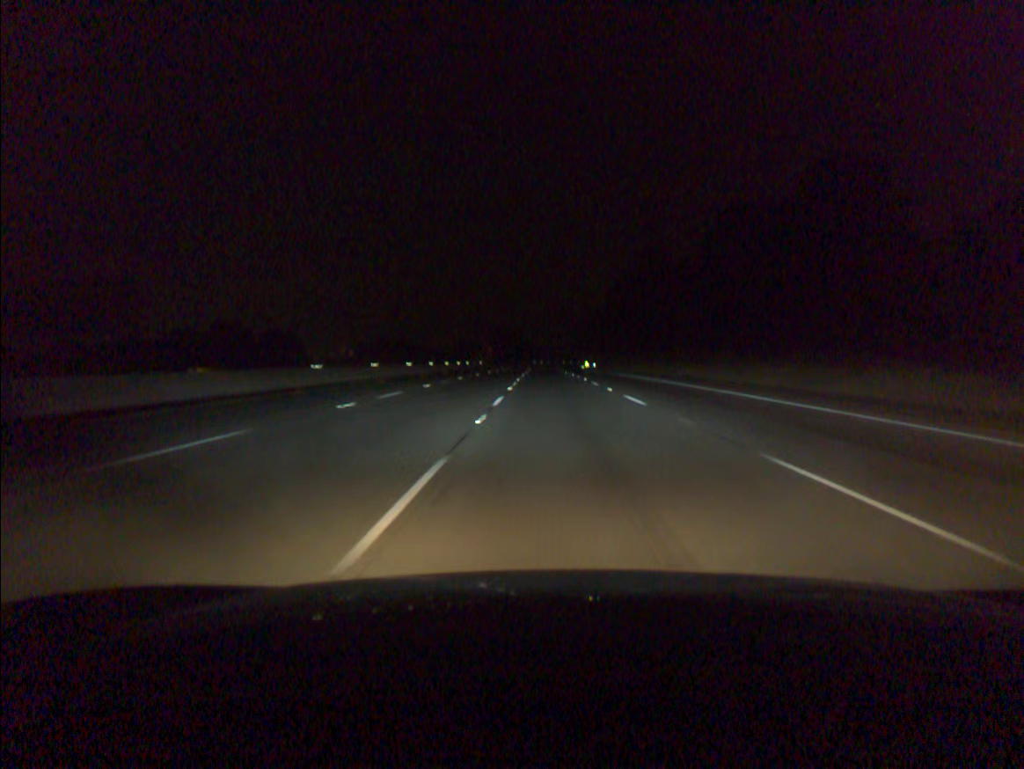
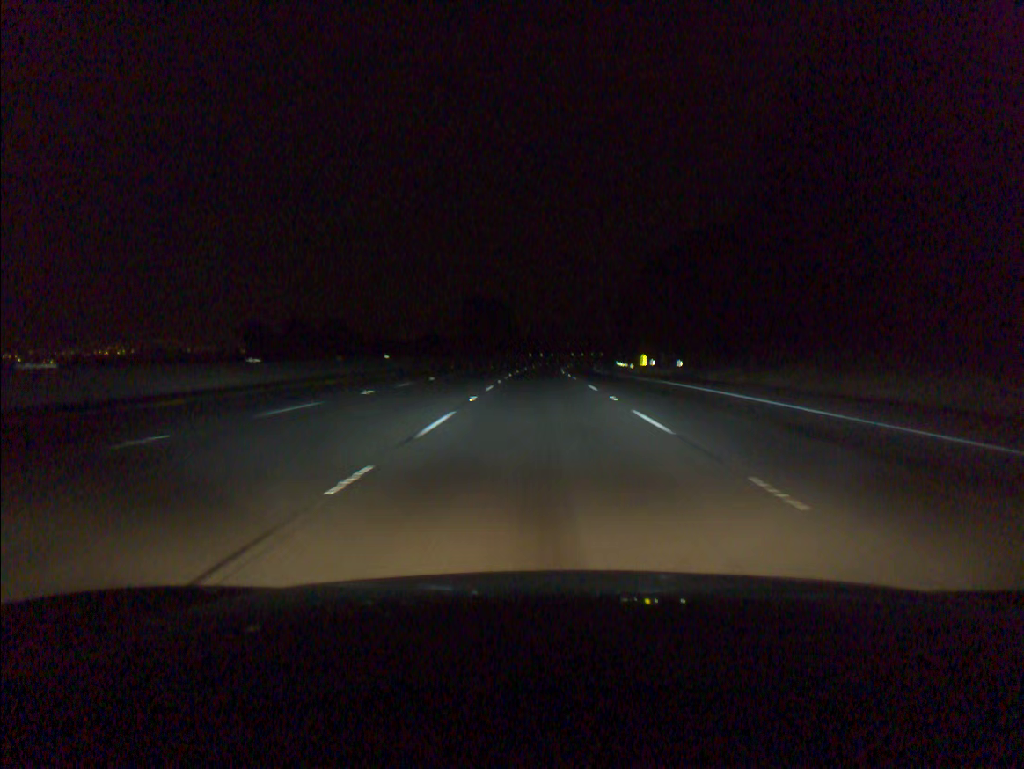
(+0.2, +95.2) m; 0°
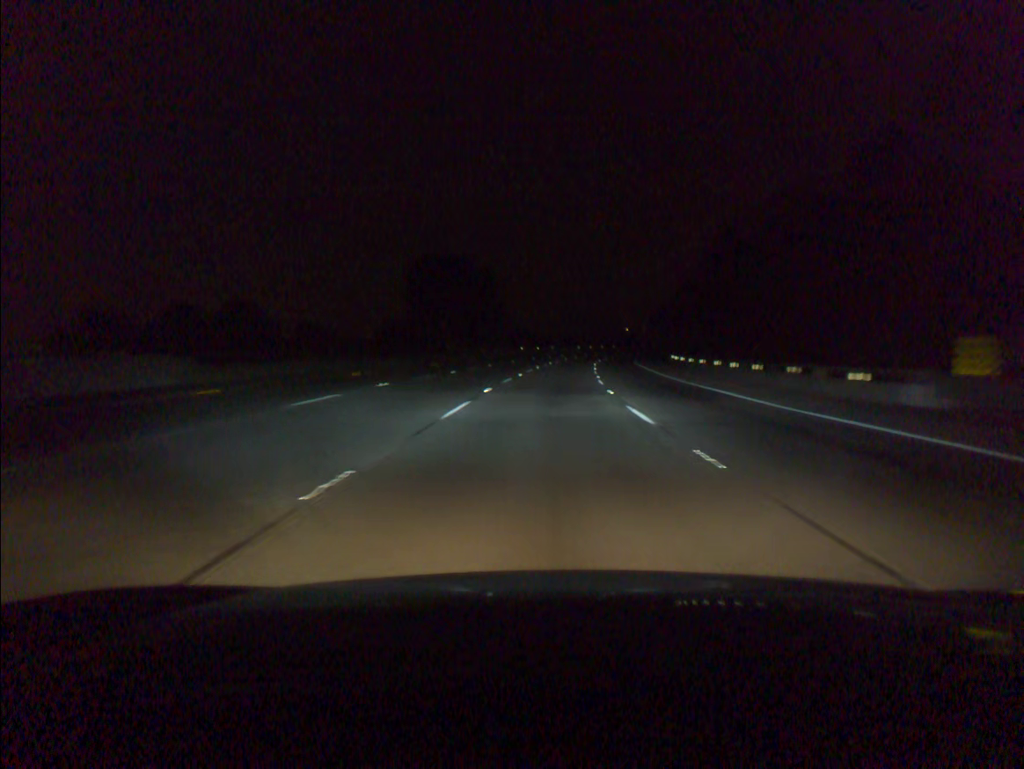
(-0.1, +56.9) m; 0°
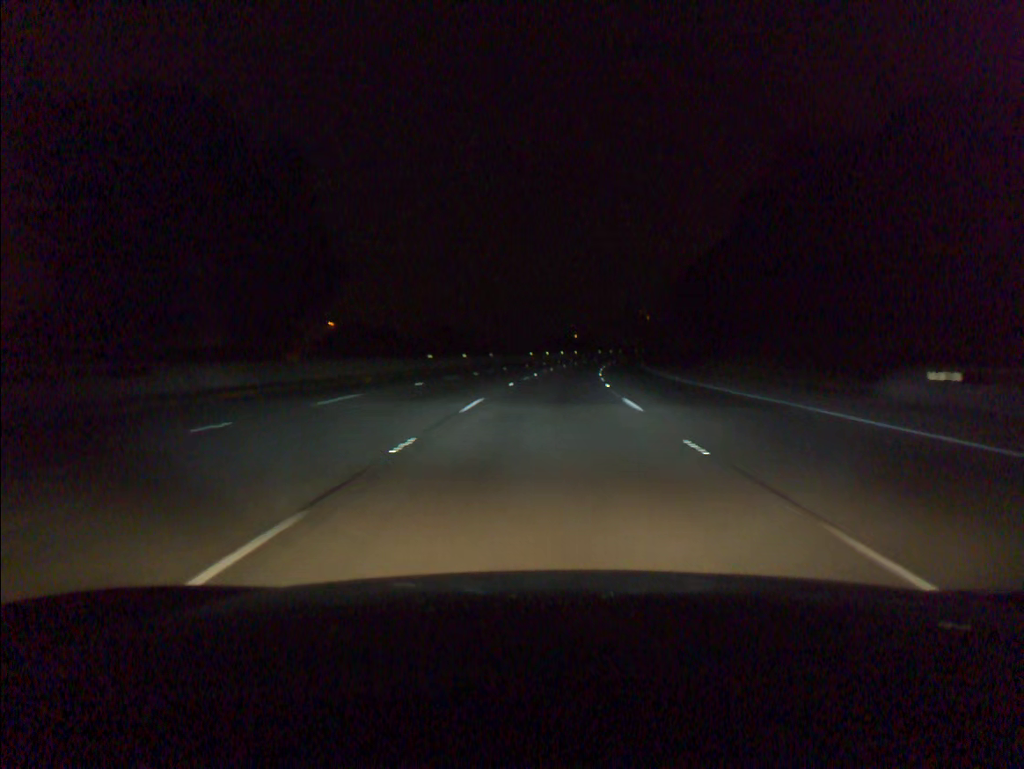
(+1.8, +56.8) m; +4°
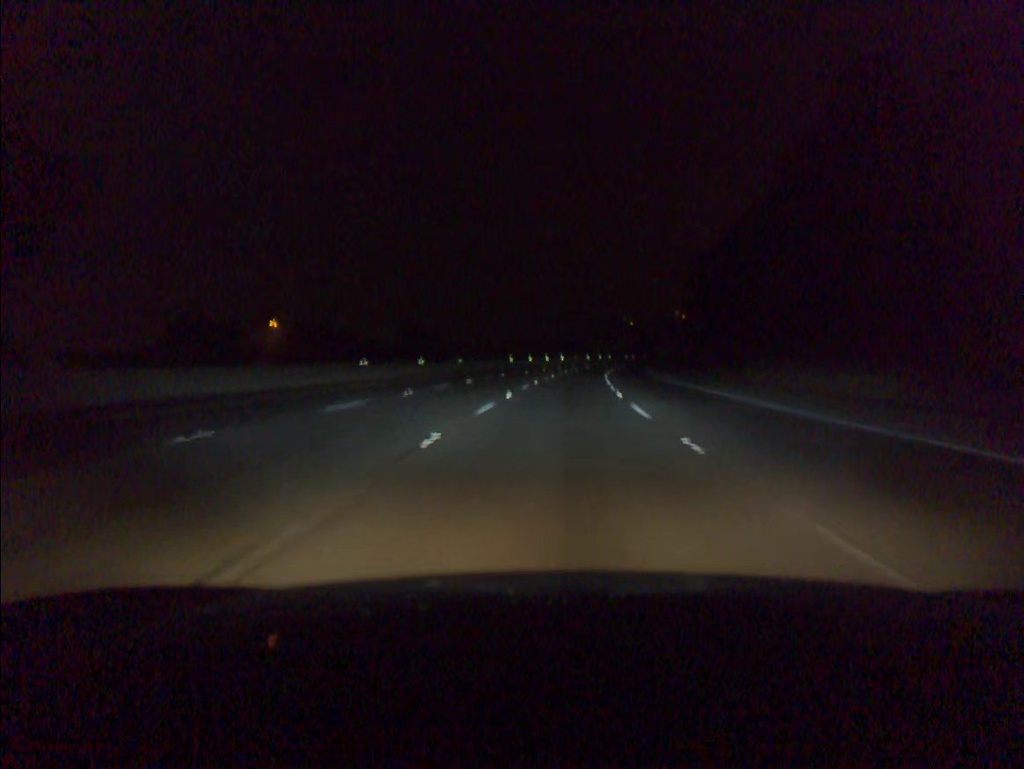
(+0.2, +18.9) m; +1°
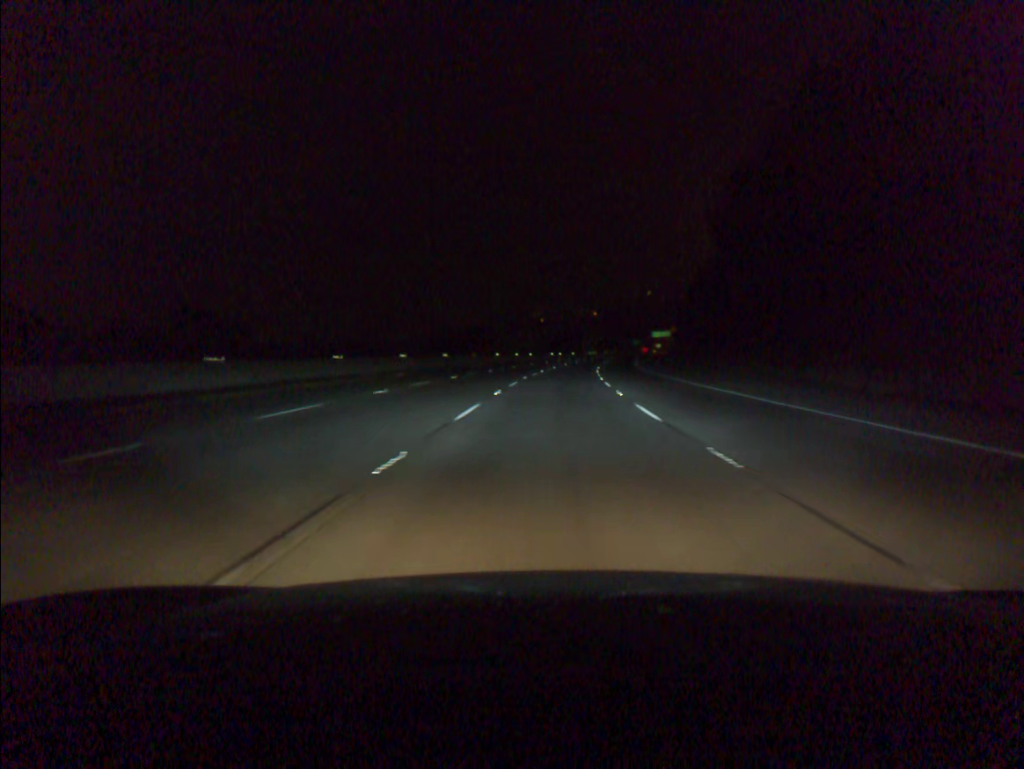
(+4.5, +75.5) m; +7°
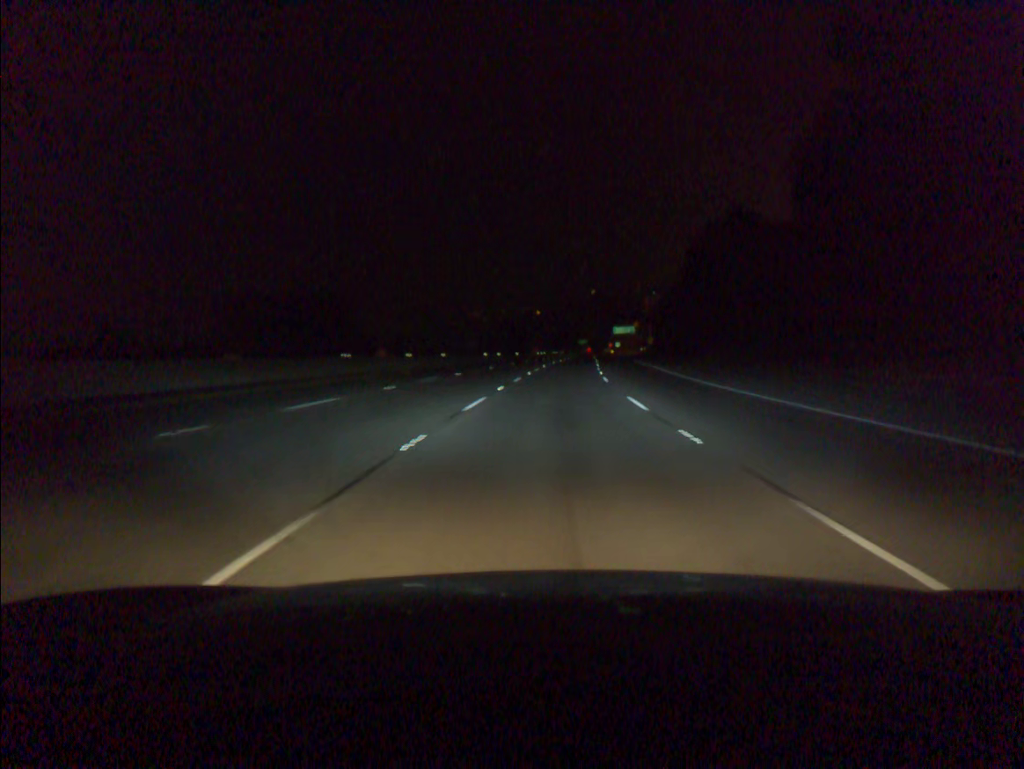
(+2.1, +56.7) m; +4°
